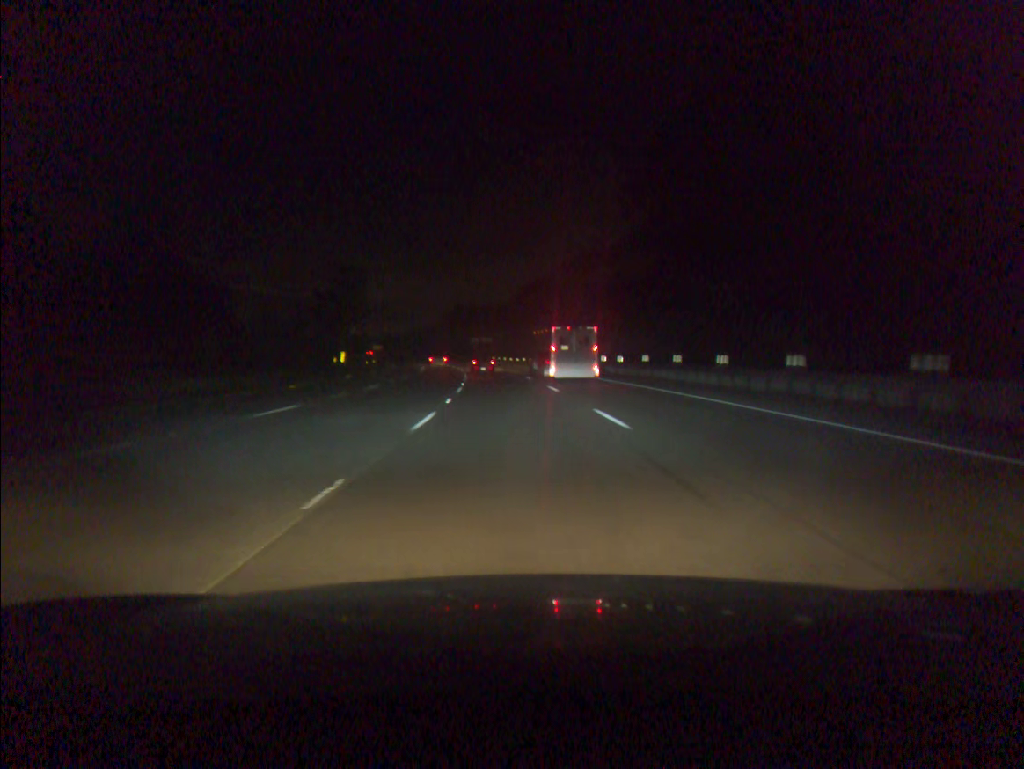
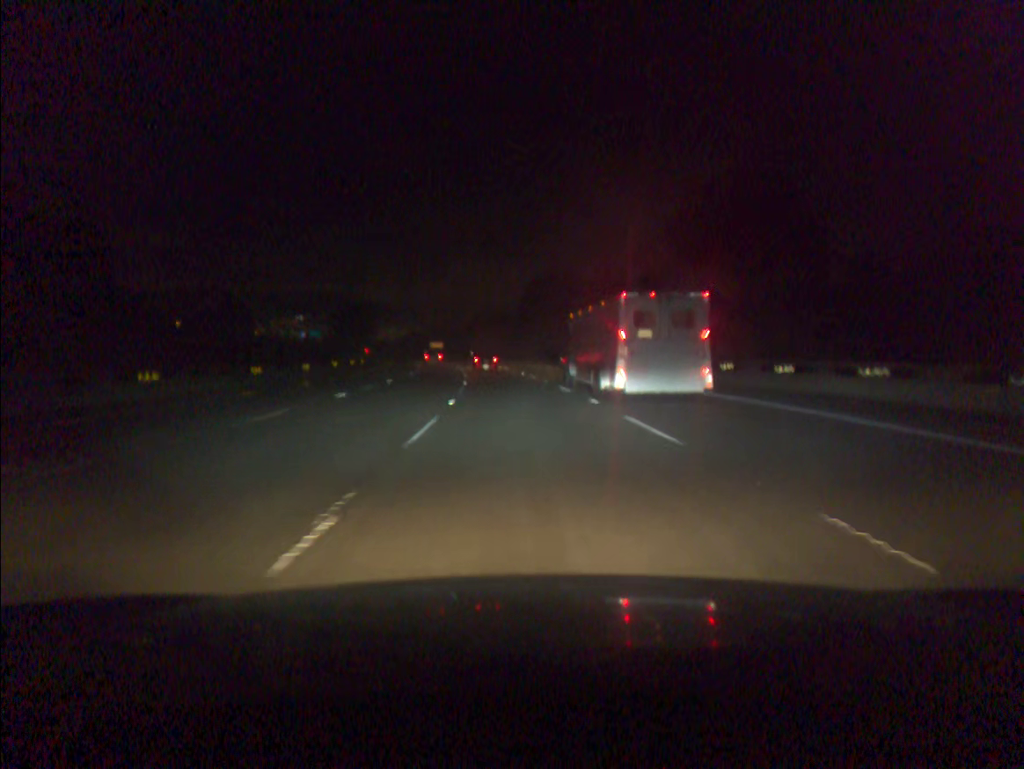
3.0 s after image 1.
(-5.9, +90.0) m; -7°
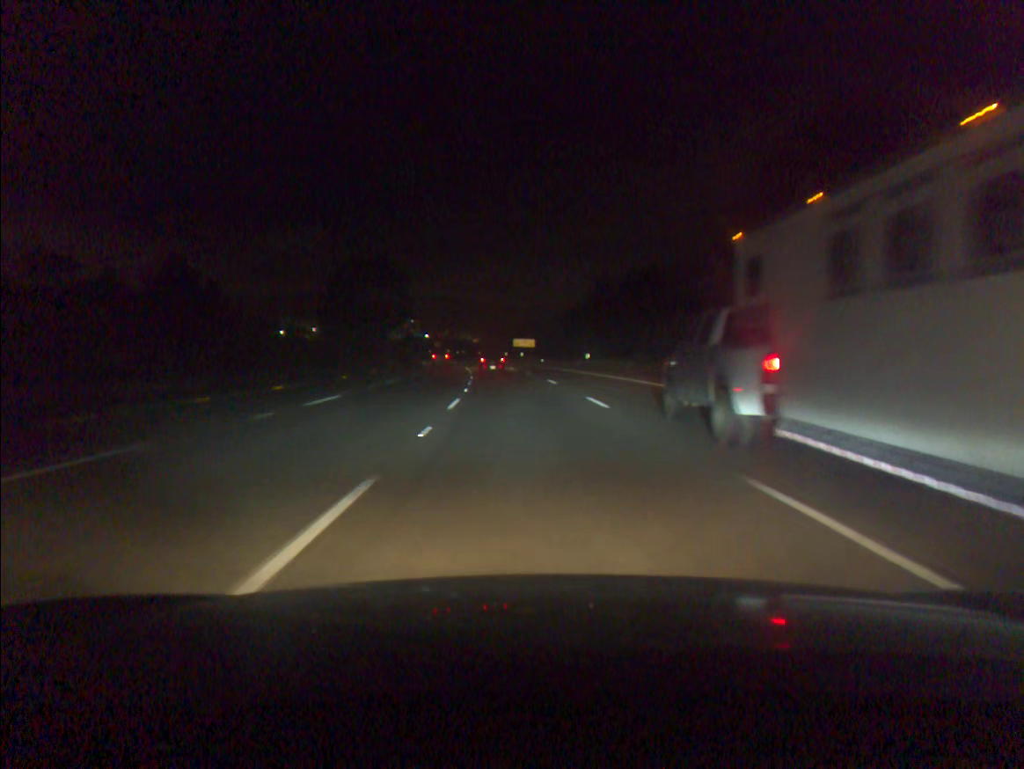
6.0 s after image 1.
(-6.2, +89.9) m; -8°
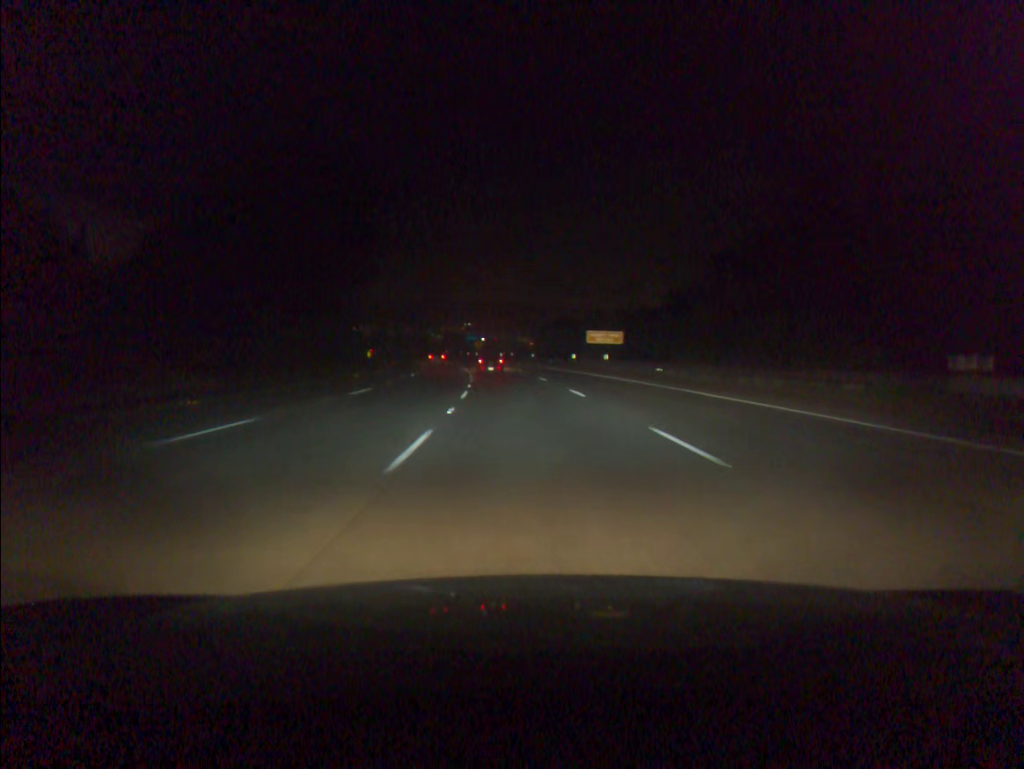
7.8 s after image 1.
(-2.0, +53.5) m; -4°
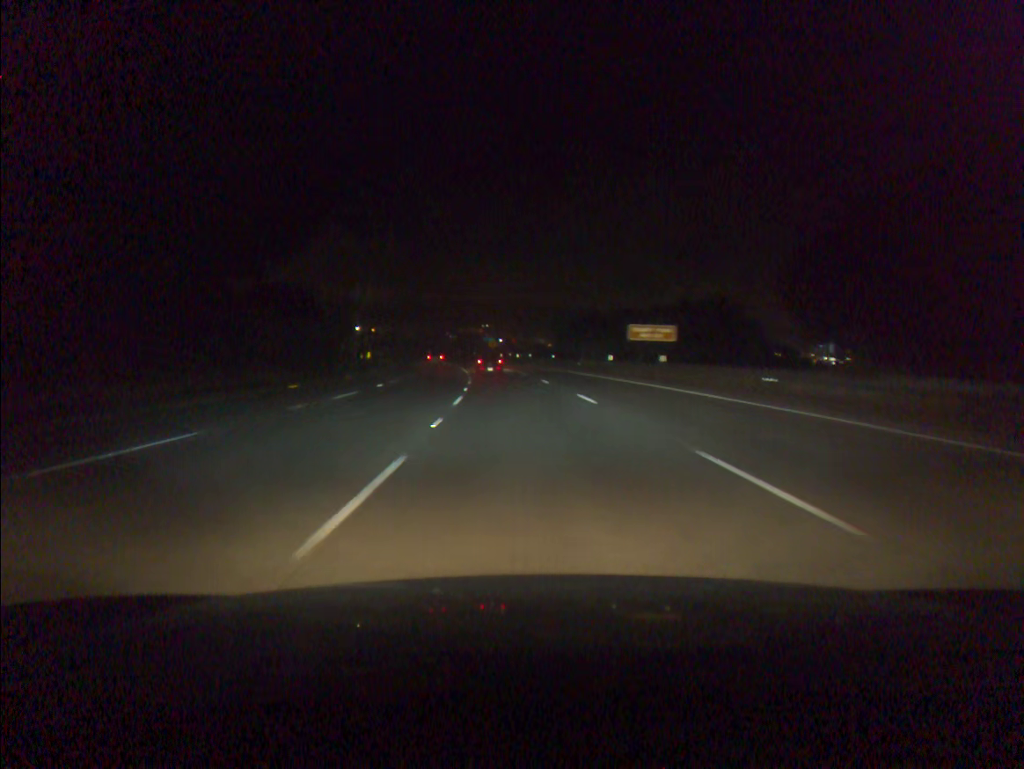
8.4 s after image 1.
(-0.2, +17.7) m; -1°
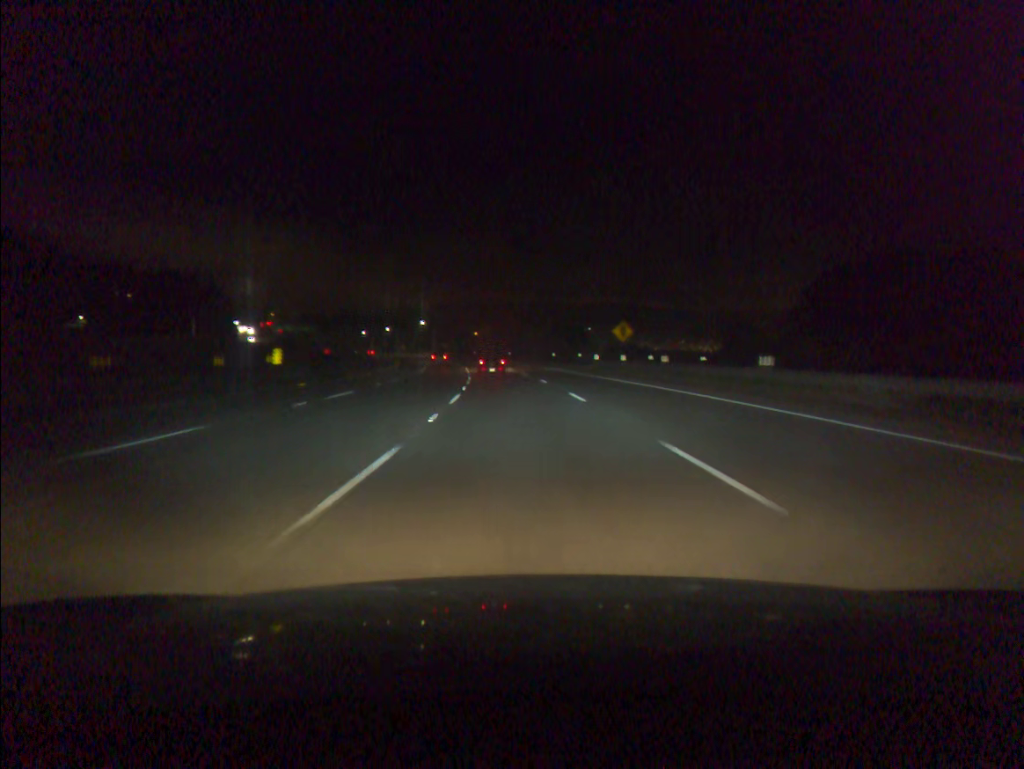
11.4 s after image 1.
(-5.2, +87.0) m; -7°
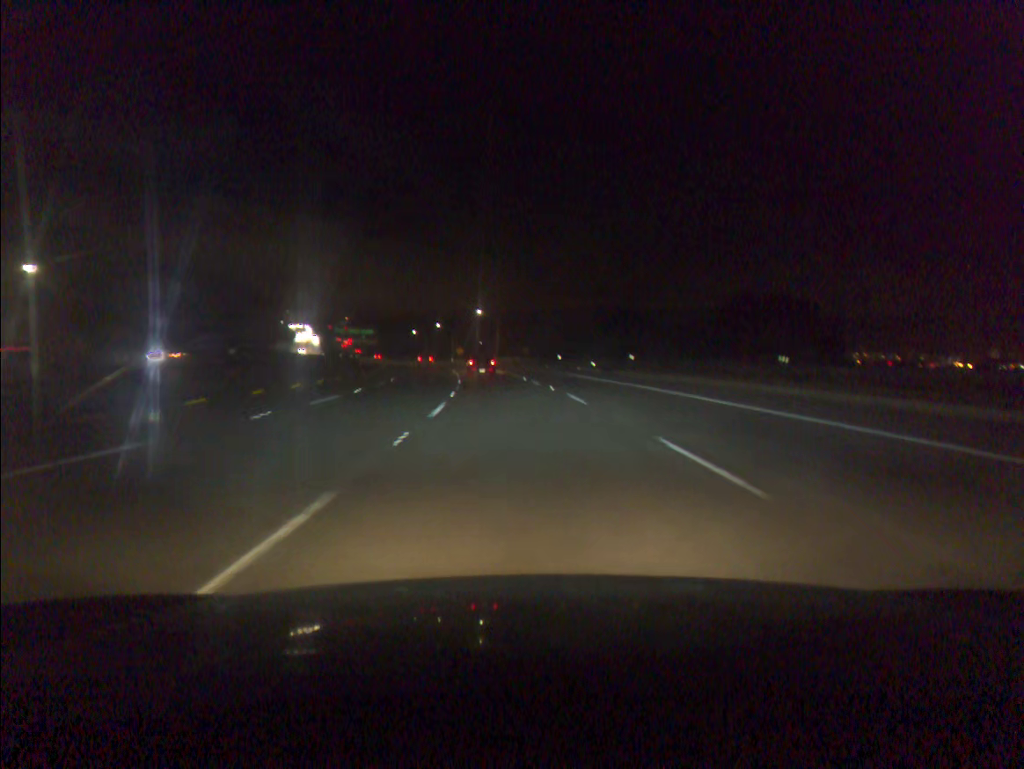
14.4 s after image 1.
(-4.6, +85.3) m; -6°
